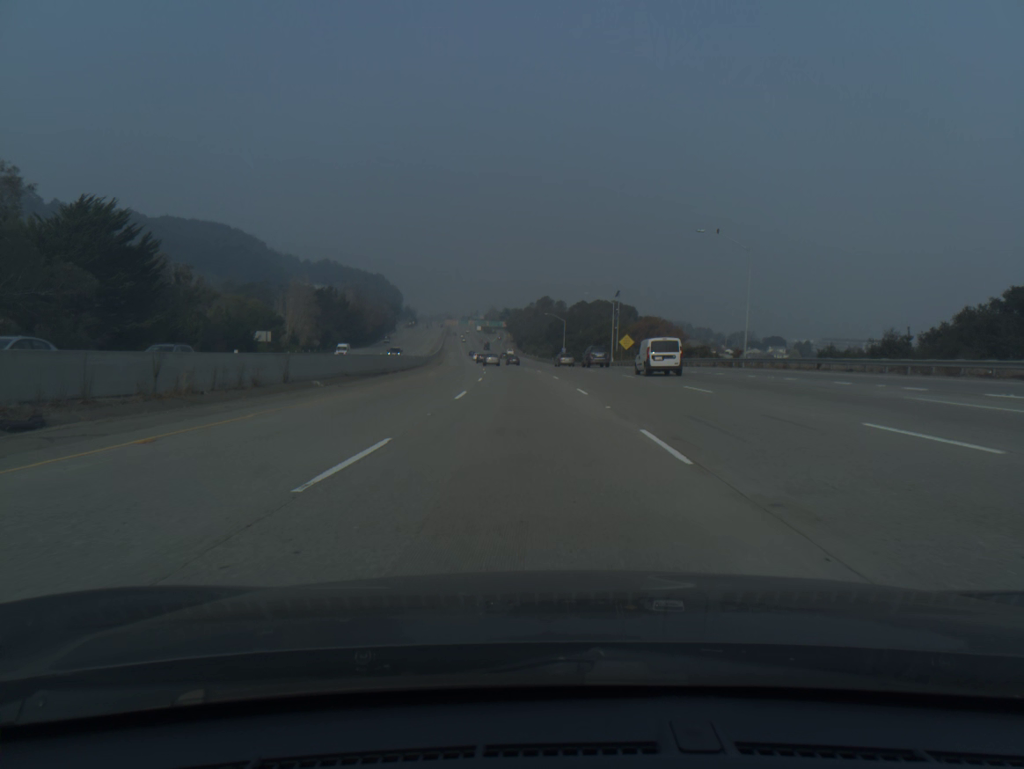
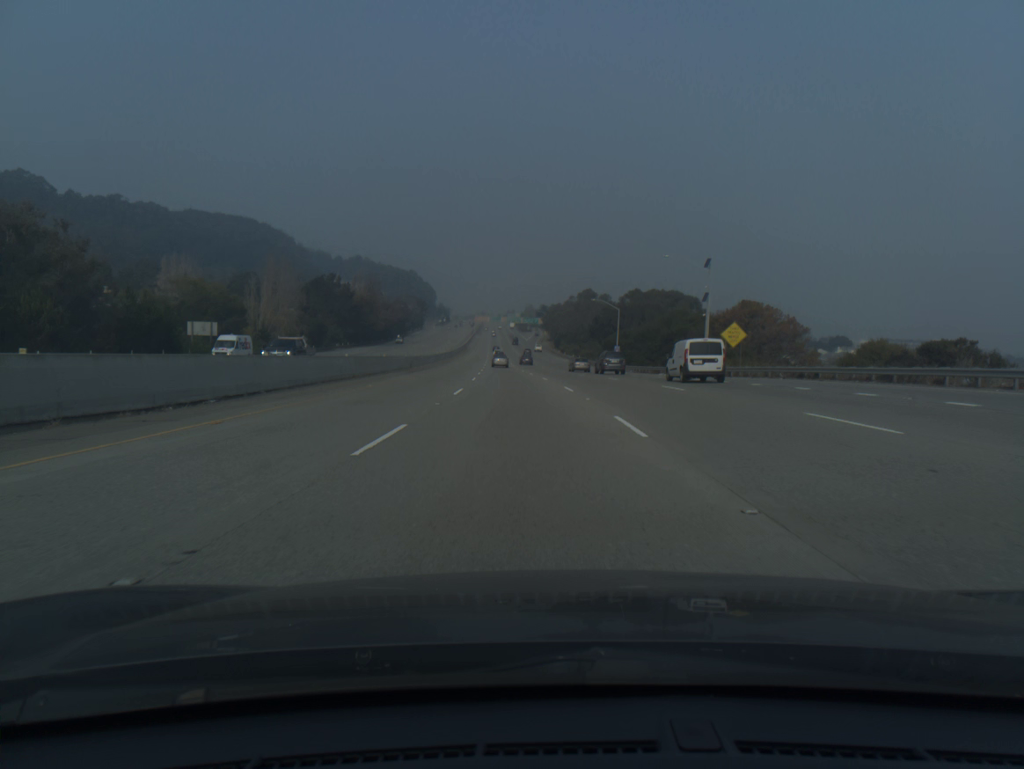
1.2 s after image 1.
(-1.0, +41.2) m; -3°
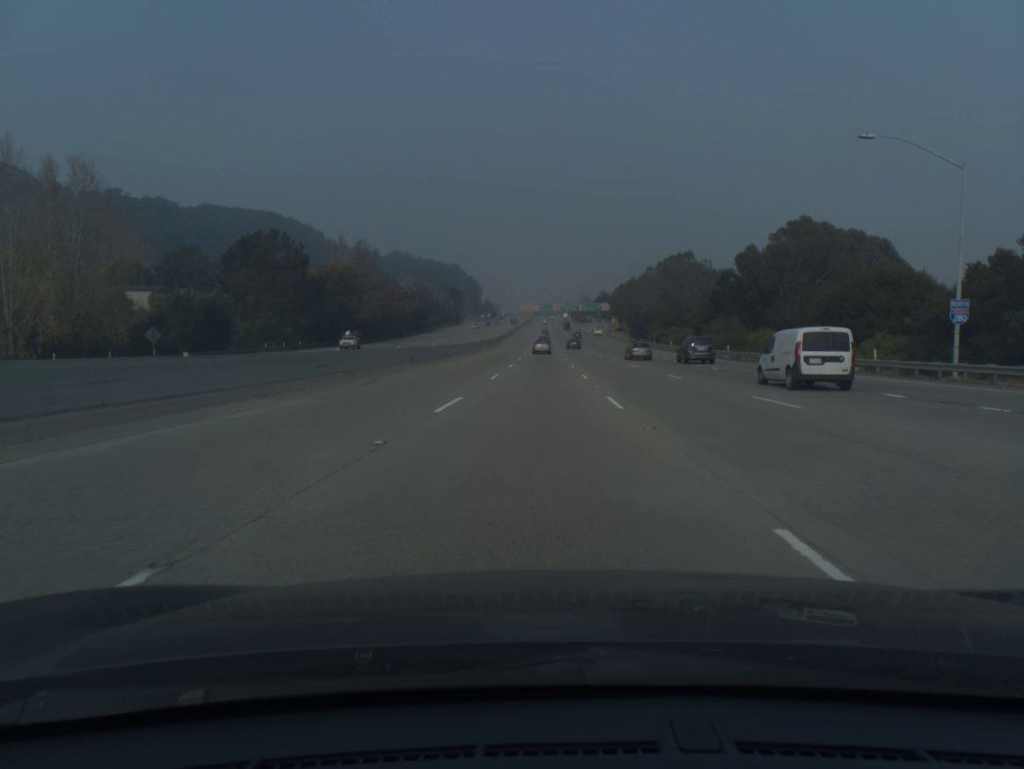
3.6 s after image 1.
(-3.9, +82.2) m; -4°
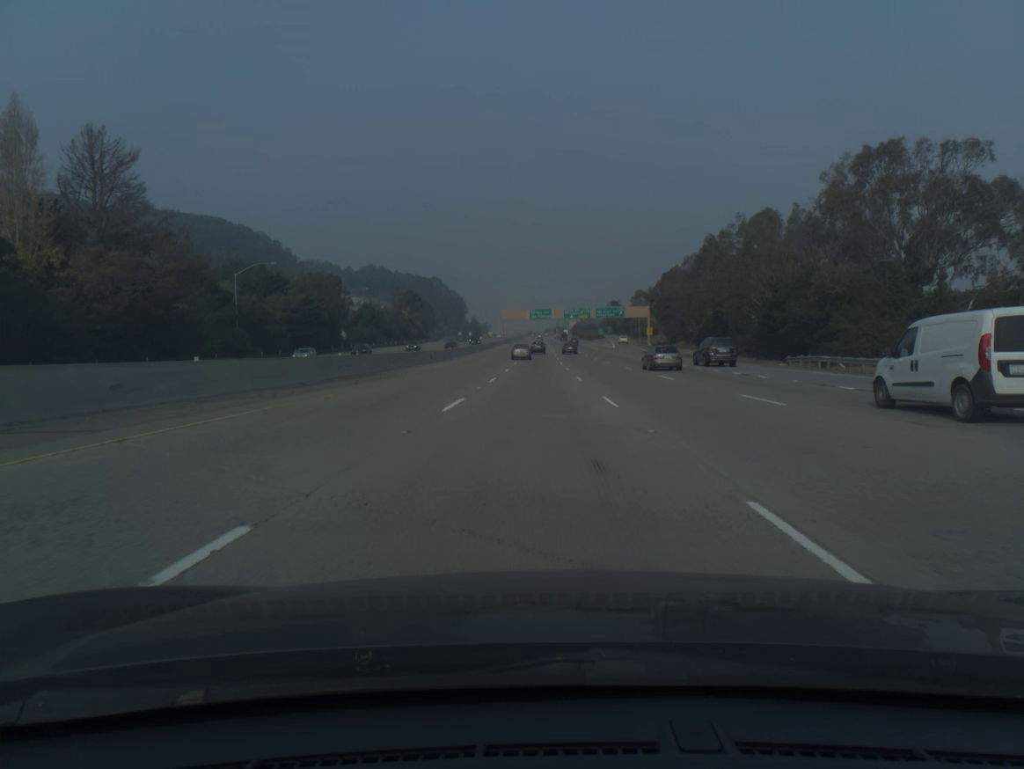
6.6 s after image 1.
(+0.4, +101.1) m; 0°
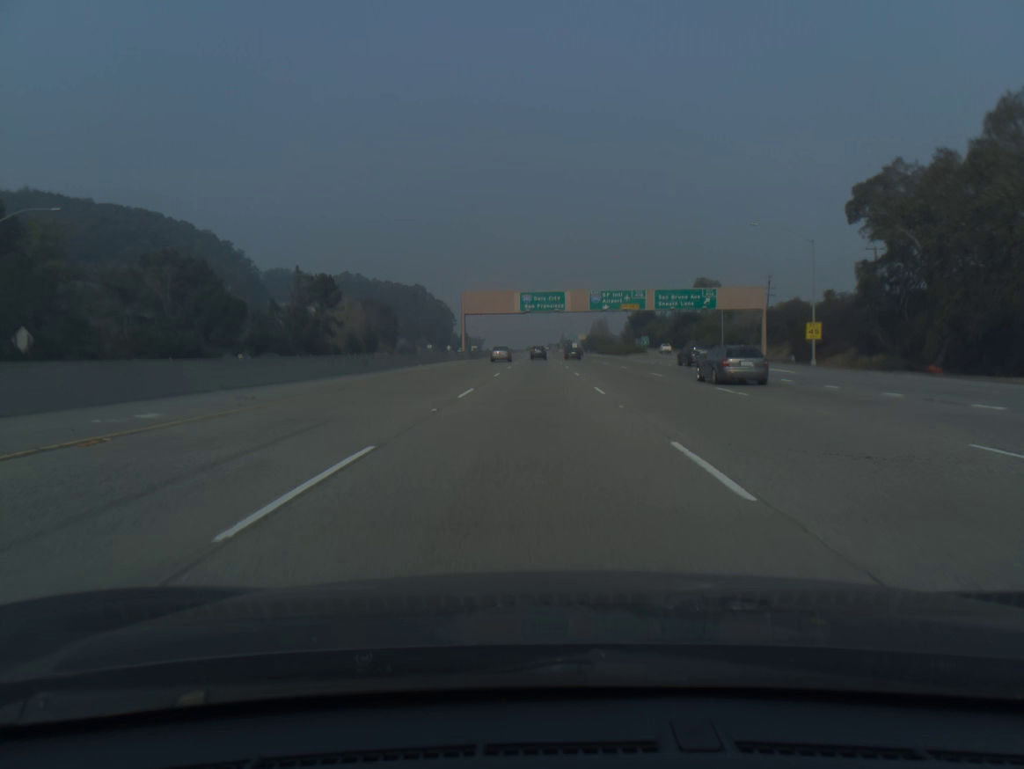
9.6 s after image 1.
(-0.1, +98.5) m; 0°
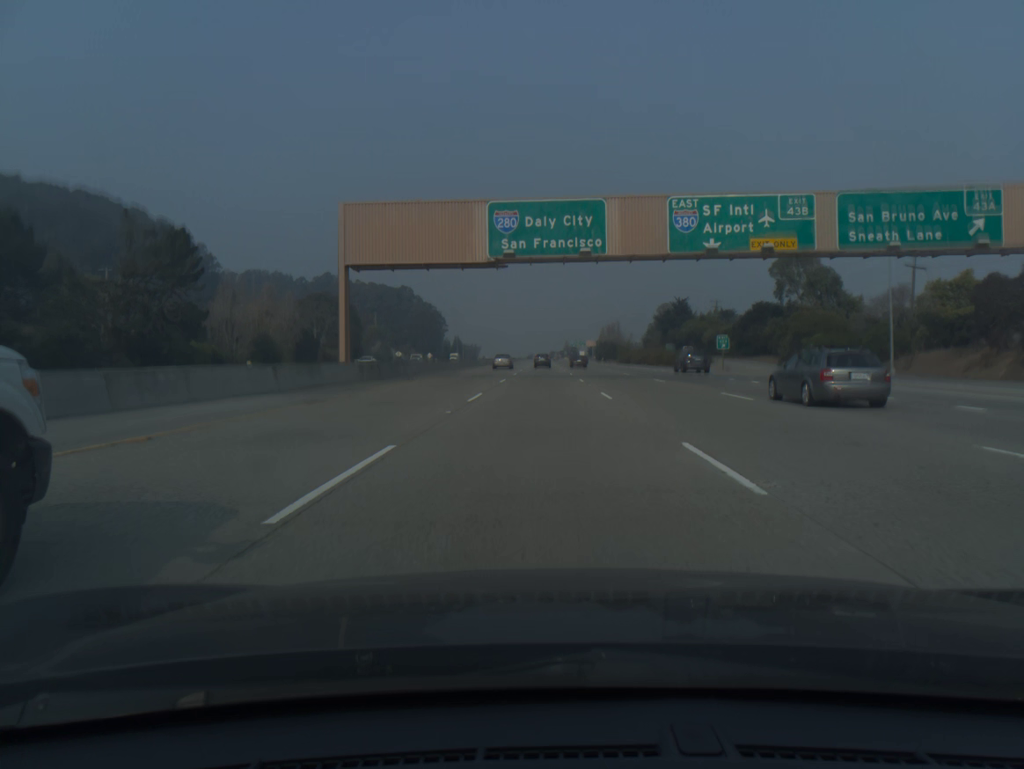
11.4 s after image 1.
(-0.1, +58.1) m; 0°
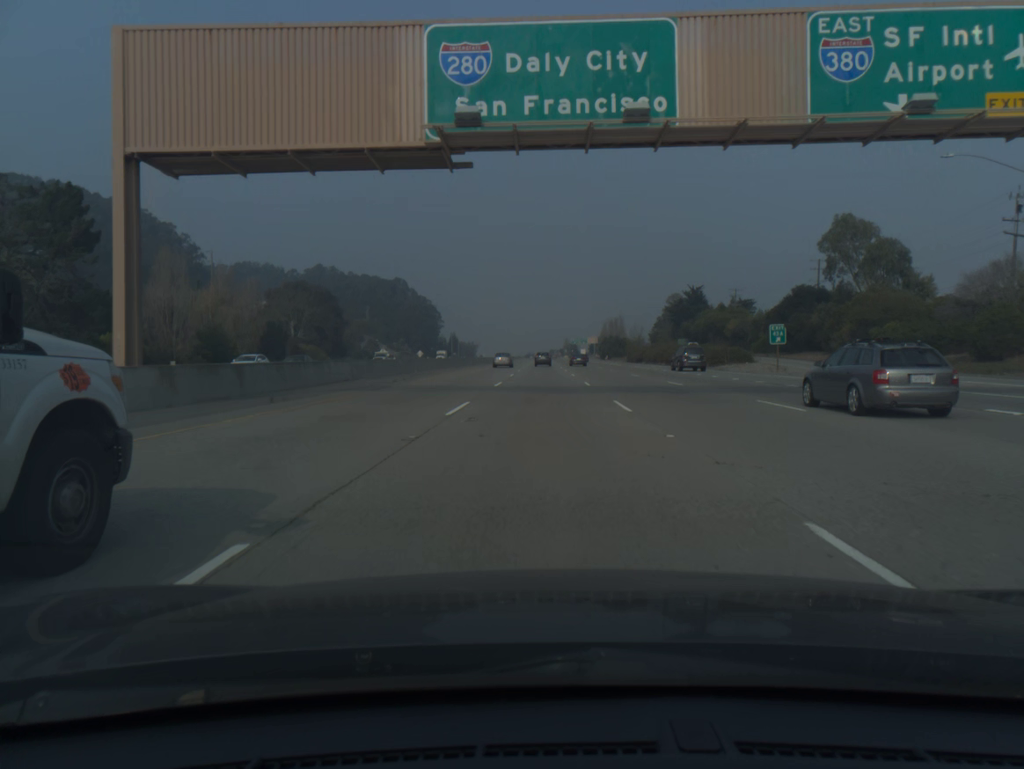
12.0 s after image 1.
(0.0, +19.3) m; 0°
